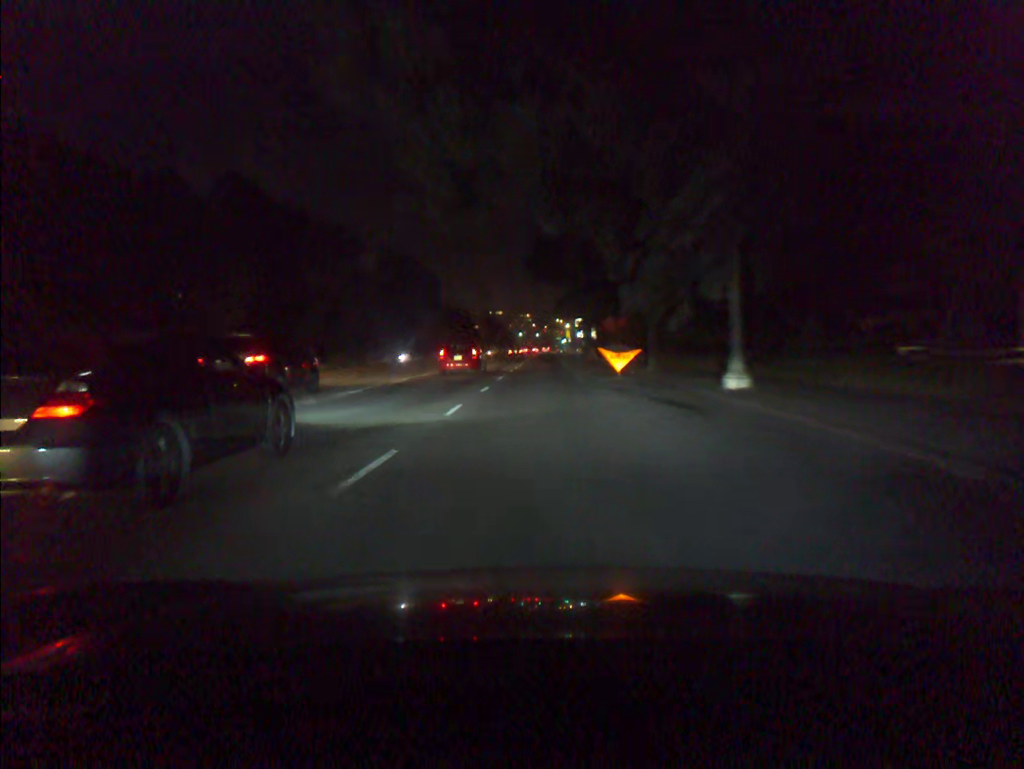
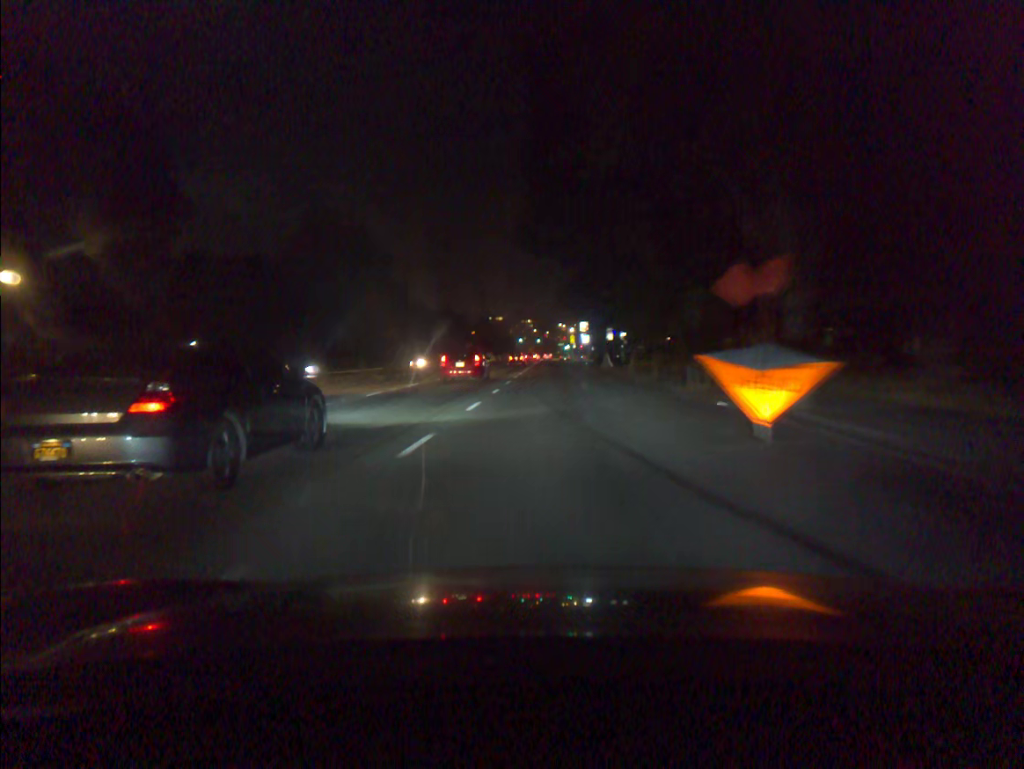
(+0.1, +19.3) m; 0°
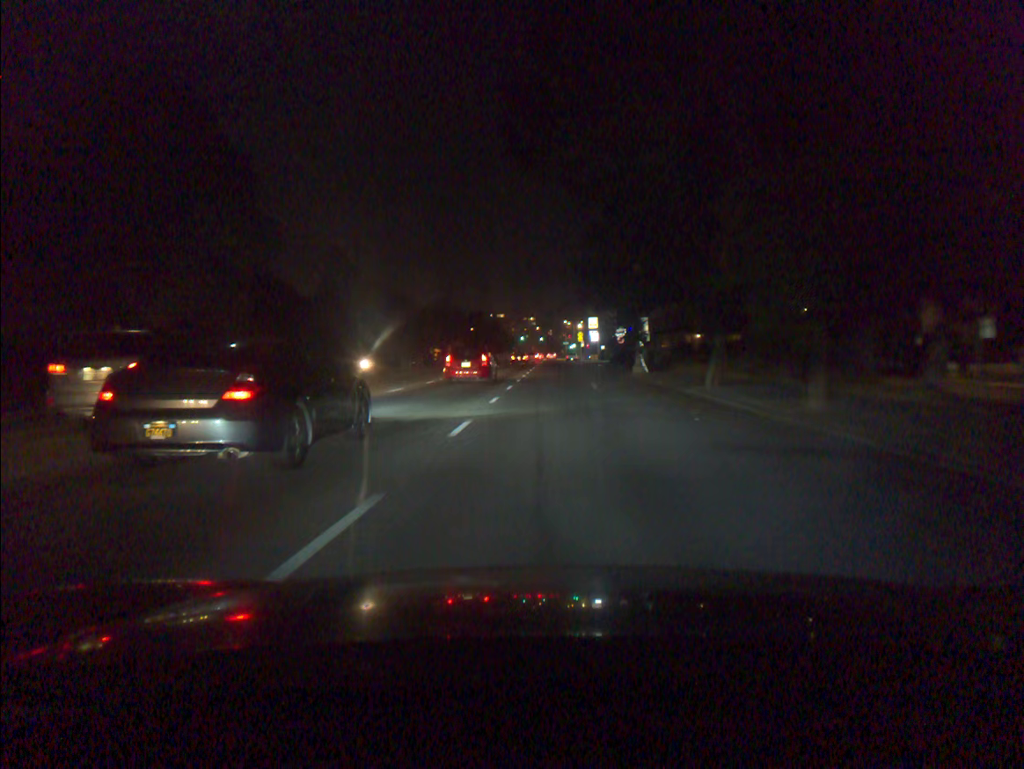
(-0.1, +19.6) m; 0°
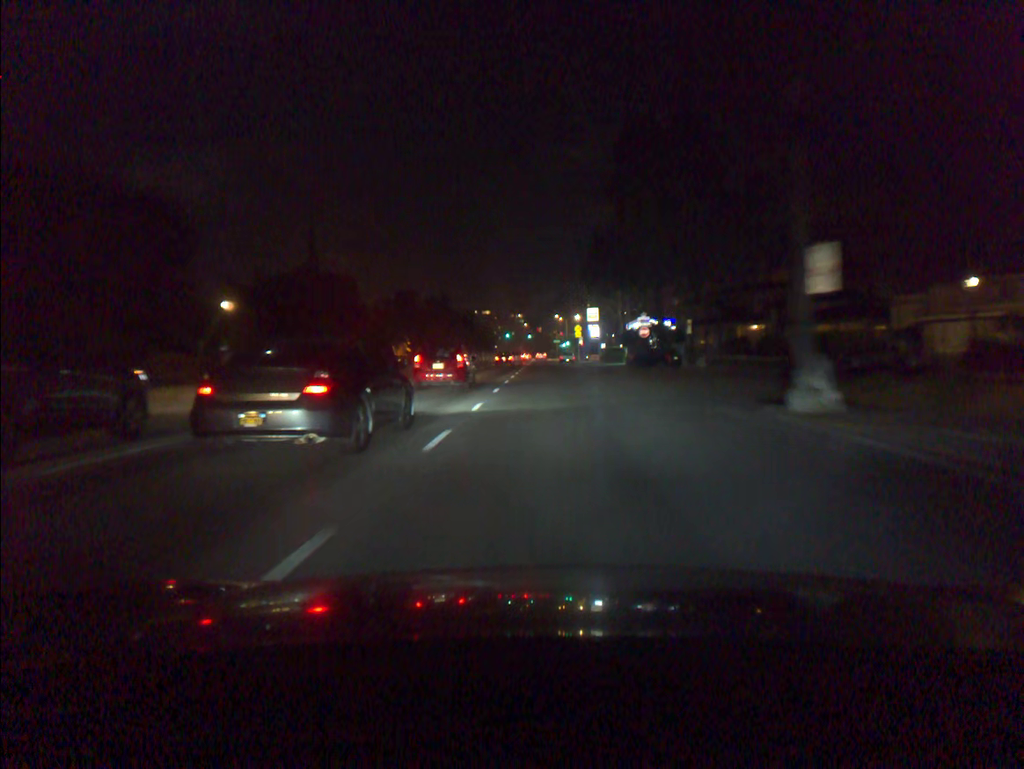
(+0.2, +30.5) m; +1°
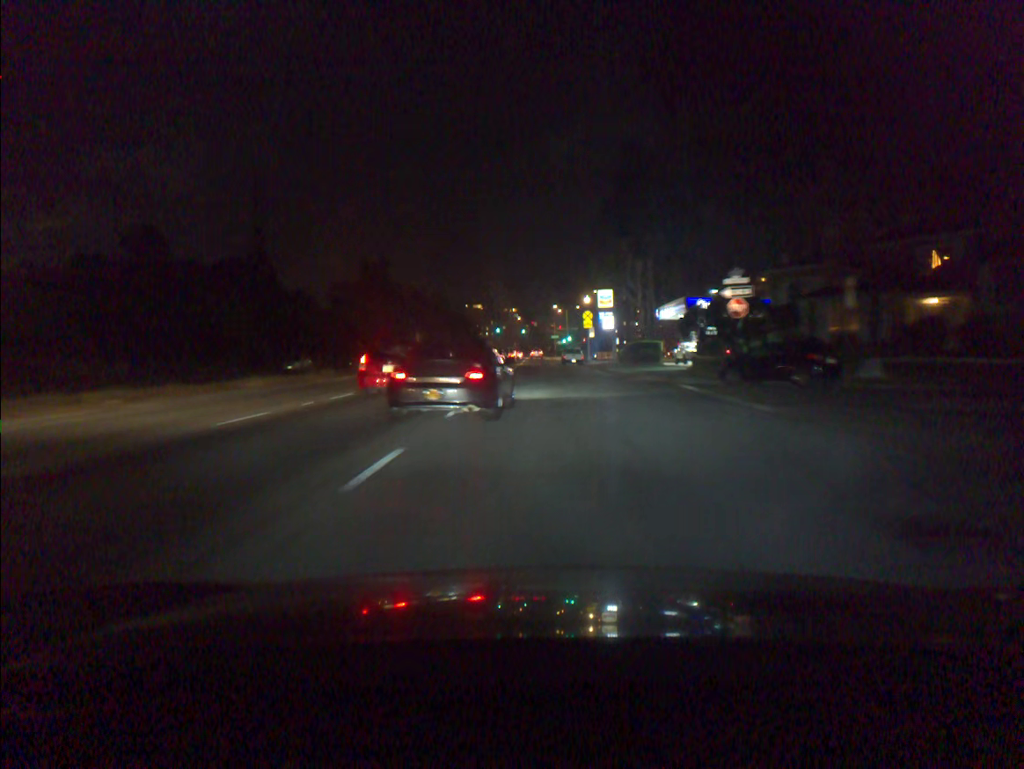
(+0.1, +31.0) m; 0°
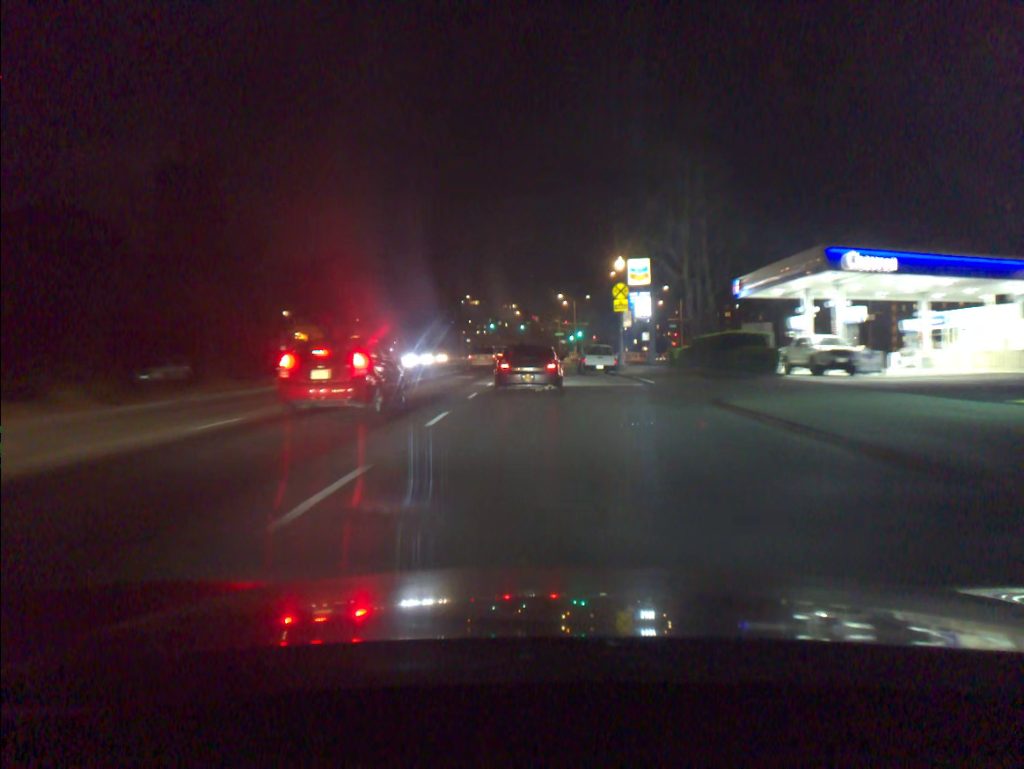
(0.0, +30.2) m; 0°
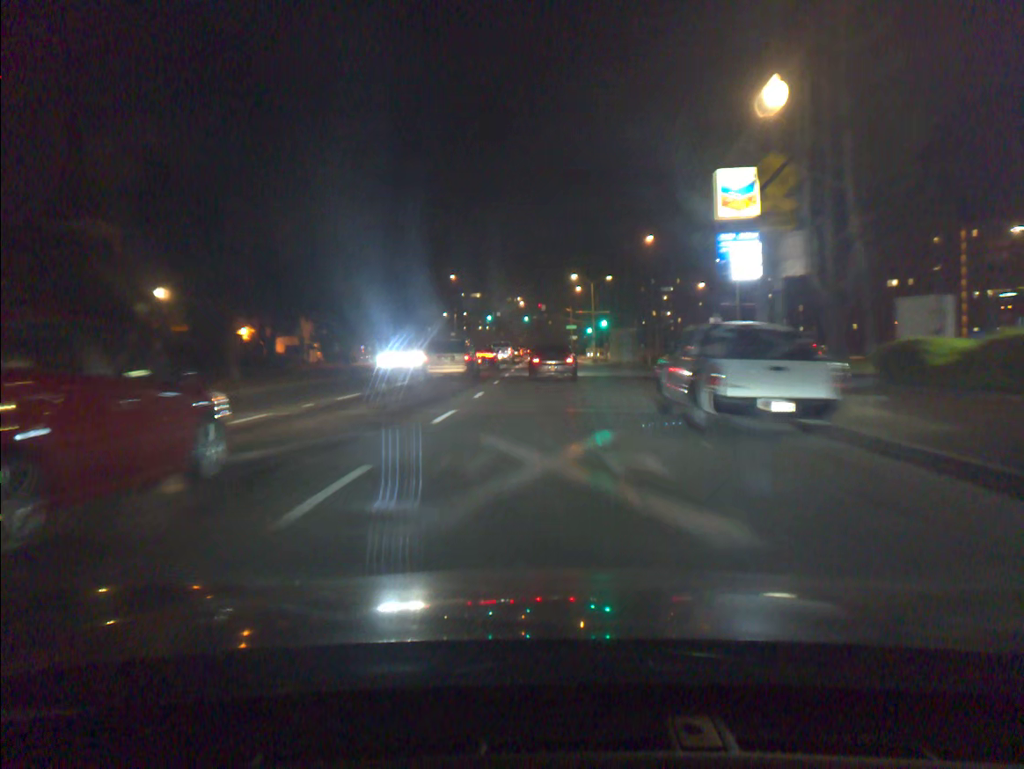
(-0.1, +29.2) m; 0°
